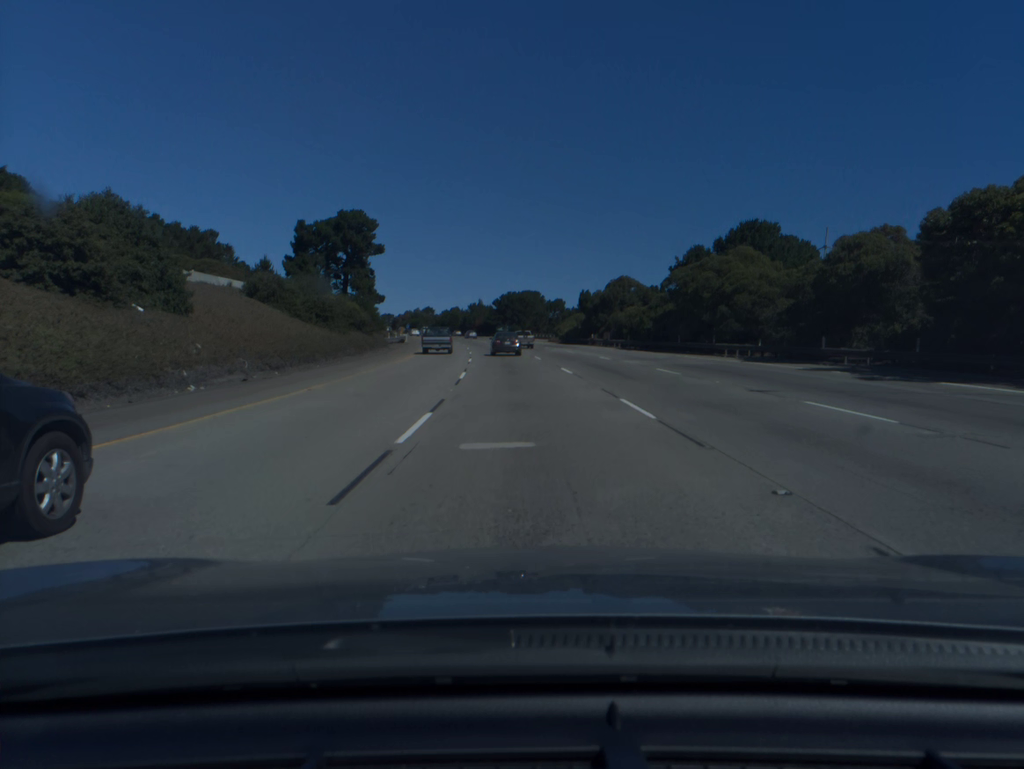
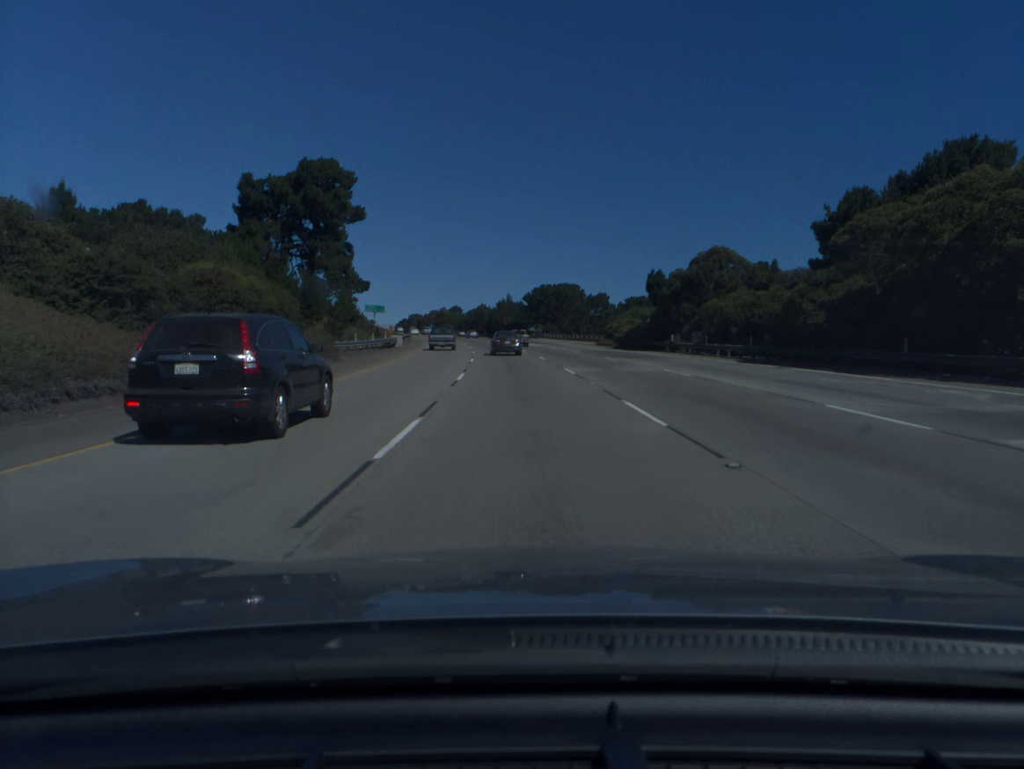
(-0.6, +30.4) m; -2°
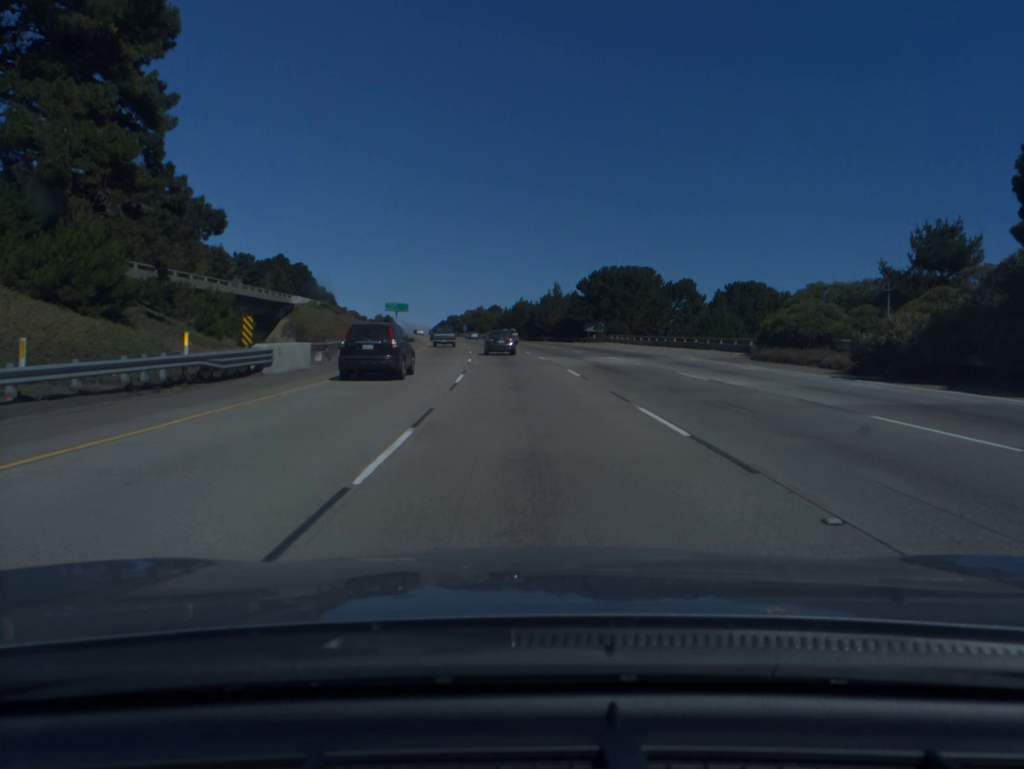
(-1.2, +45.2) m; -3°
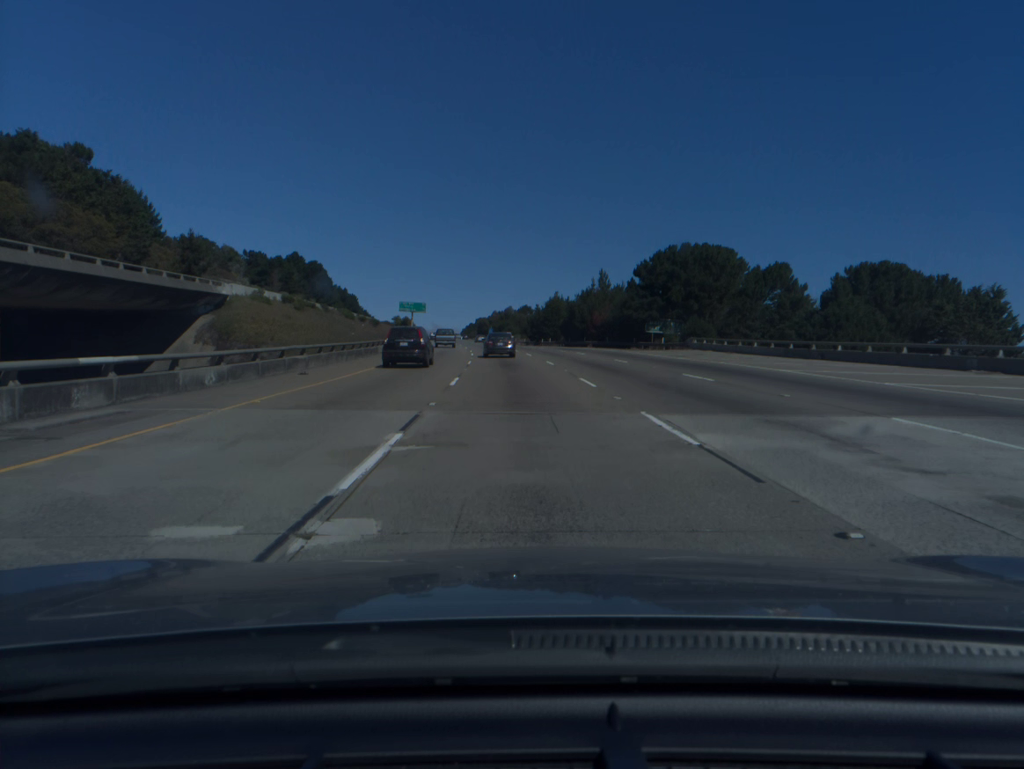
(-0.6, +29.9) m; -2°
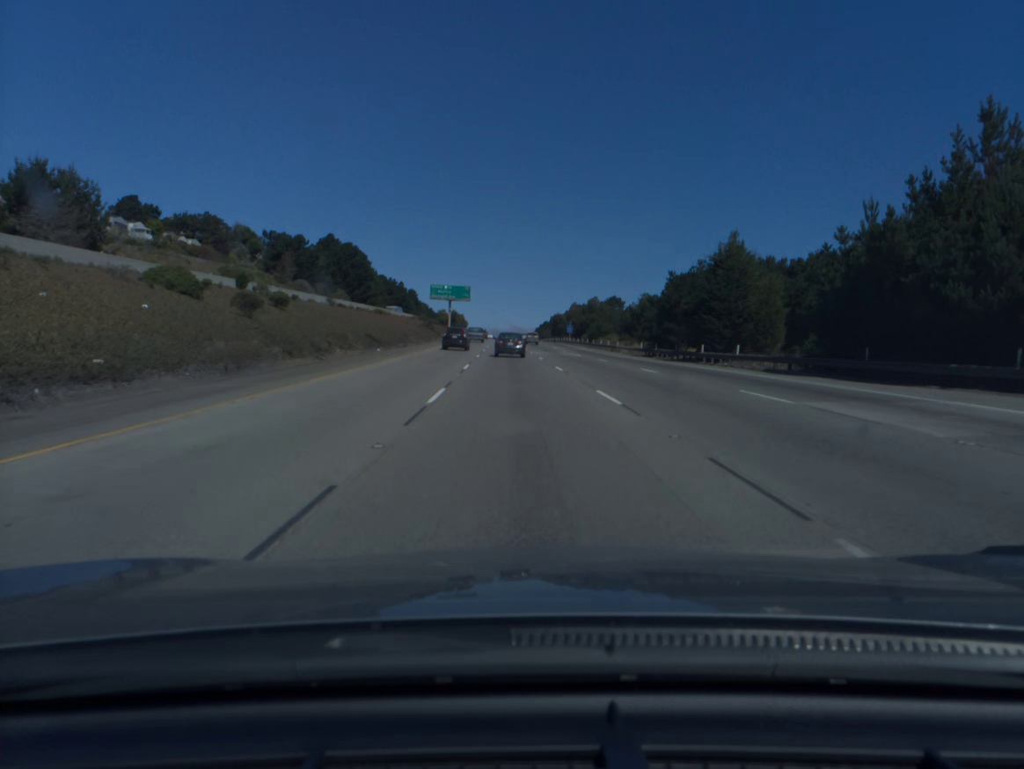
(-3.4, +73.7) m; -5°
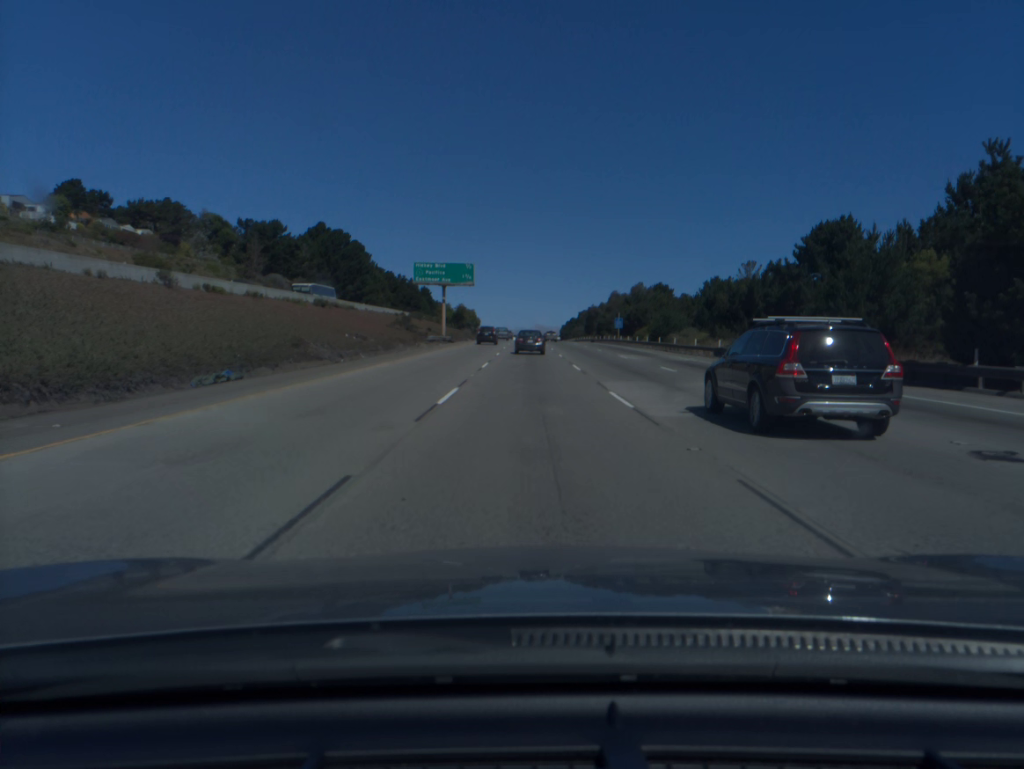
(-0.8, +43.9) m; -2°
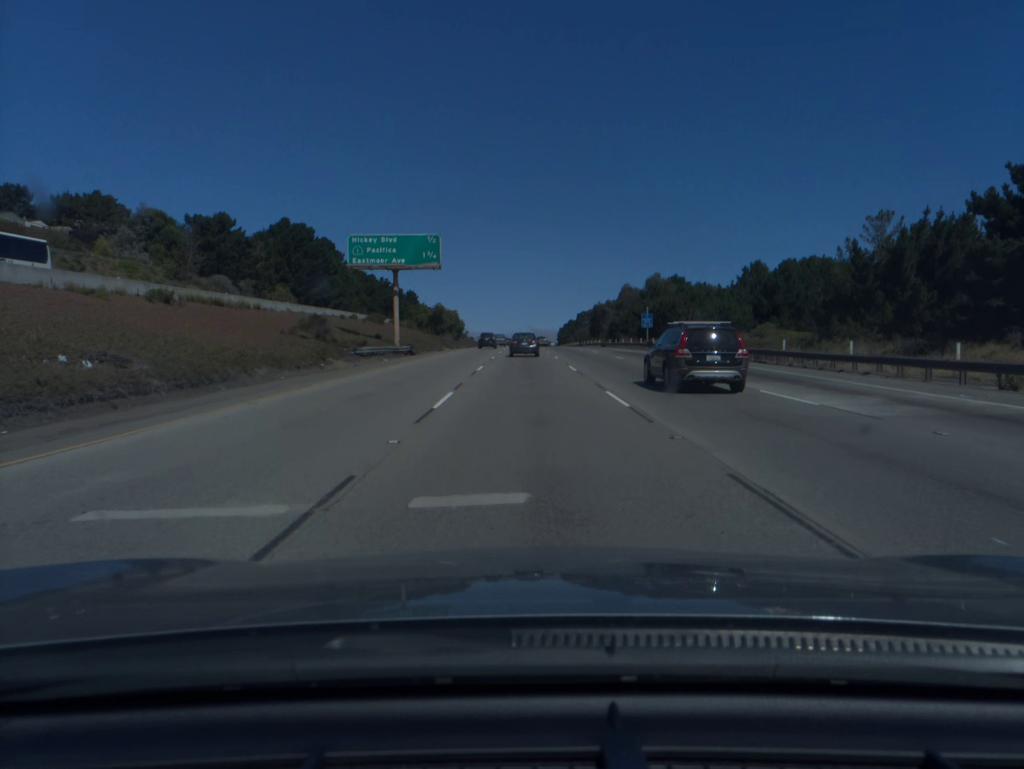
(+0.1, +29.2) m; 0°
